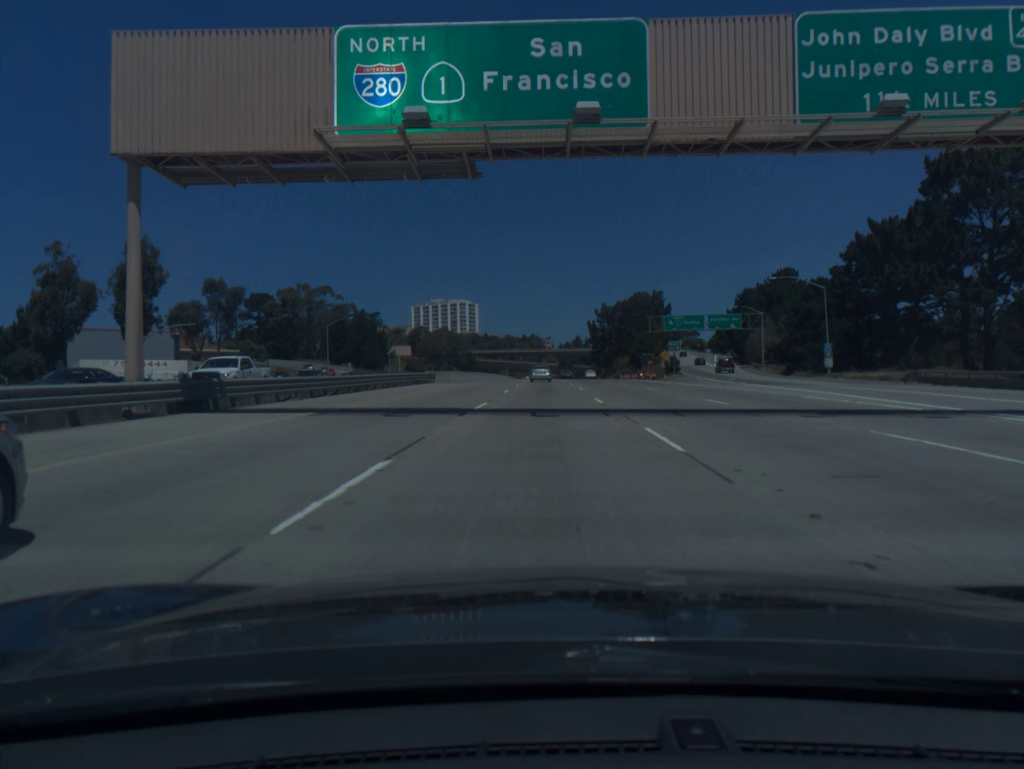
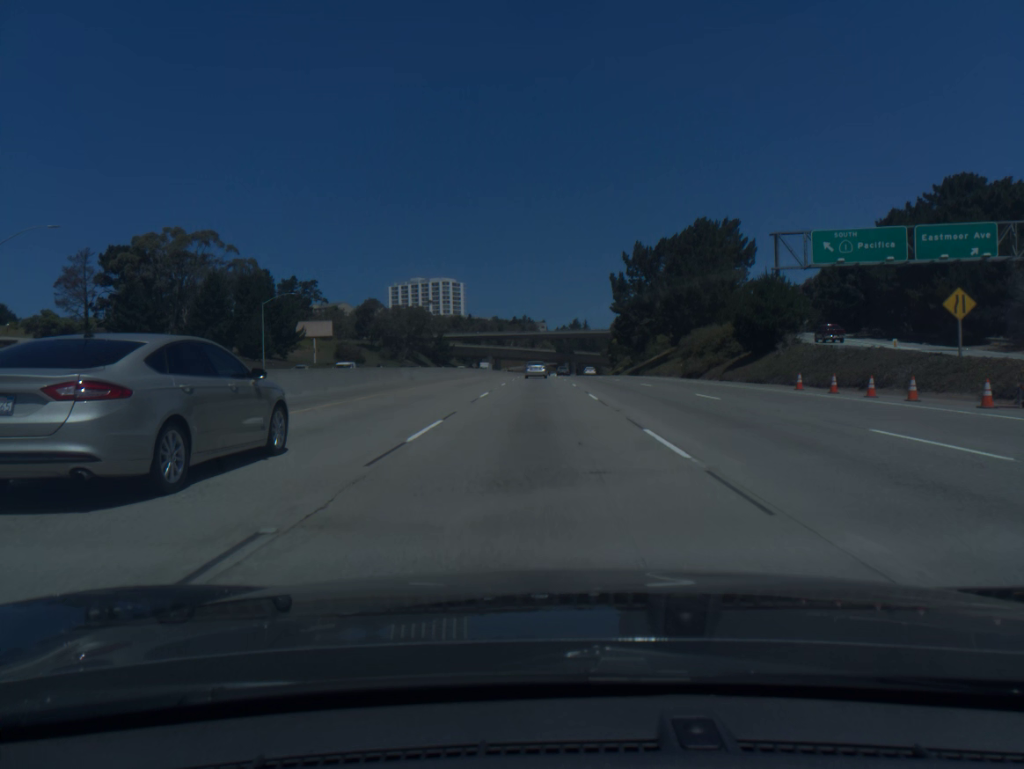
(+0.3, +76.1) m; 0°
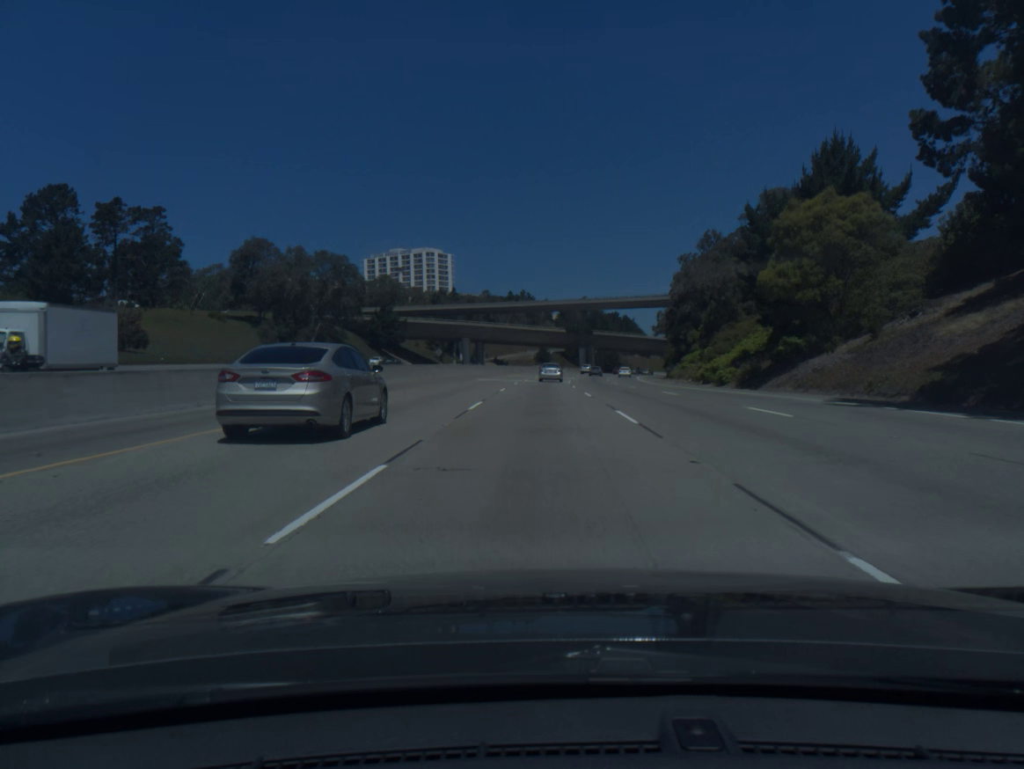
(-0.4, +94.1) m; 0°
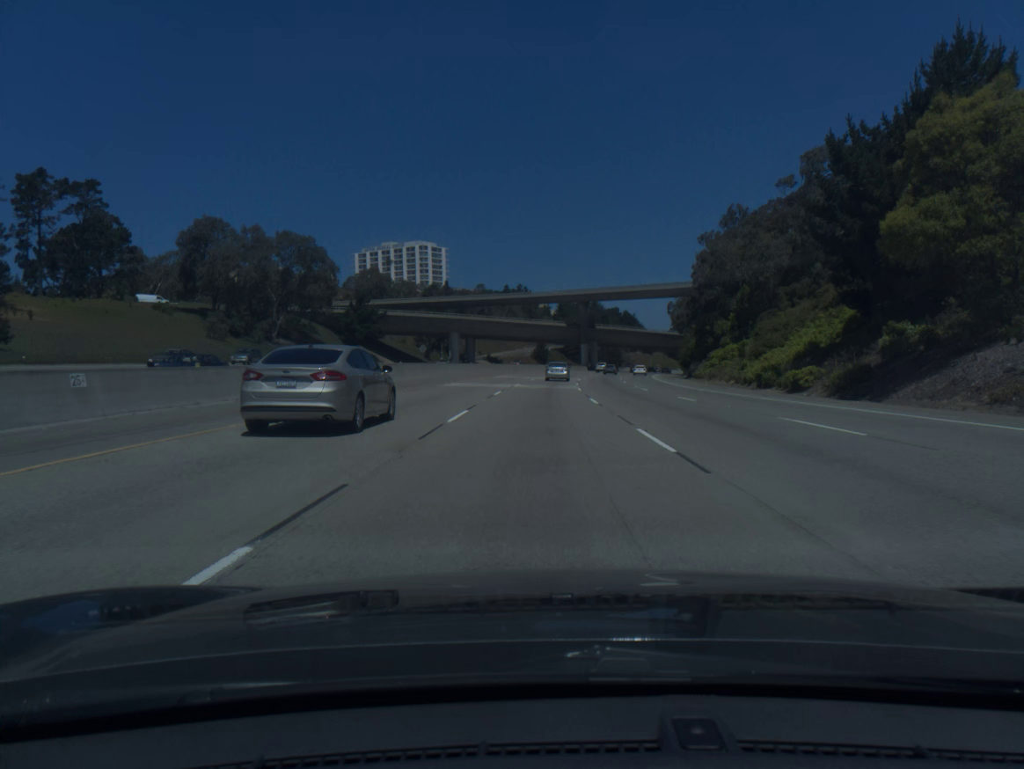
(0.0, +18.5) m; 0°
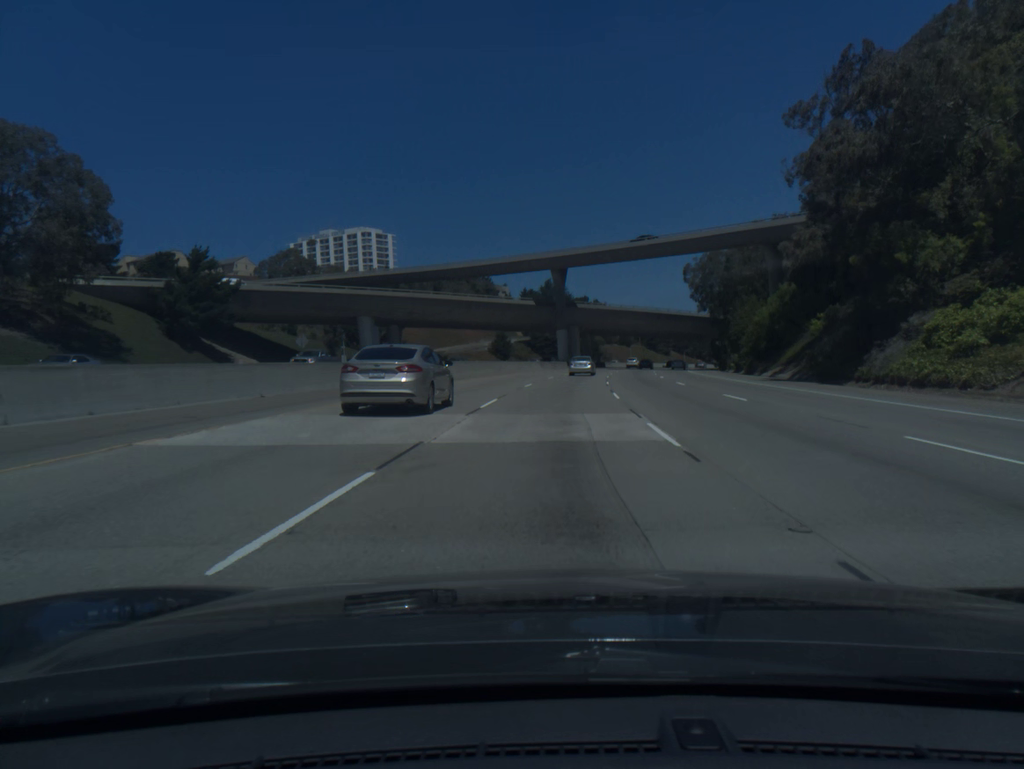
(+0.7, +55.0) m; +2°
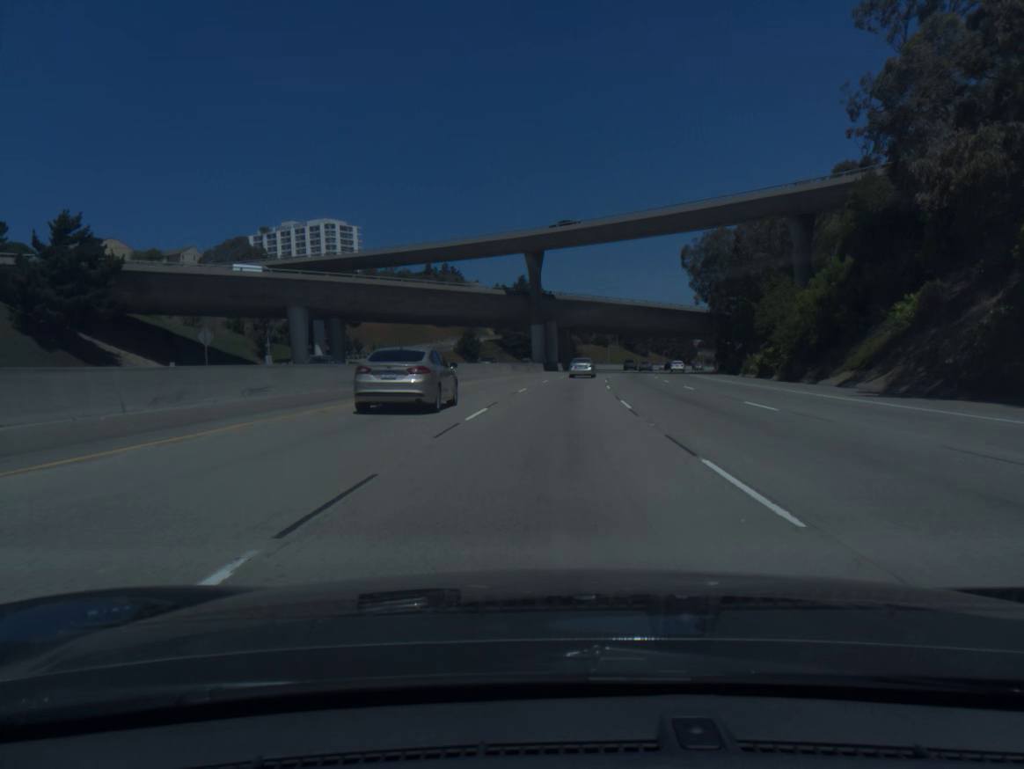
(+0.3, +18.2) m; +2°
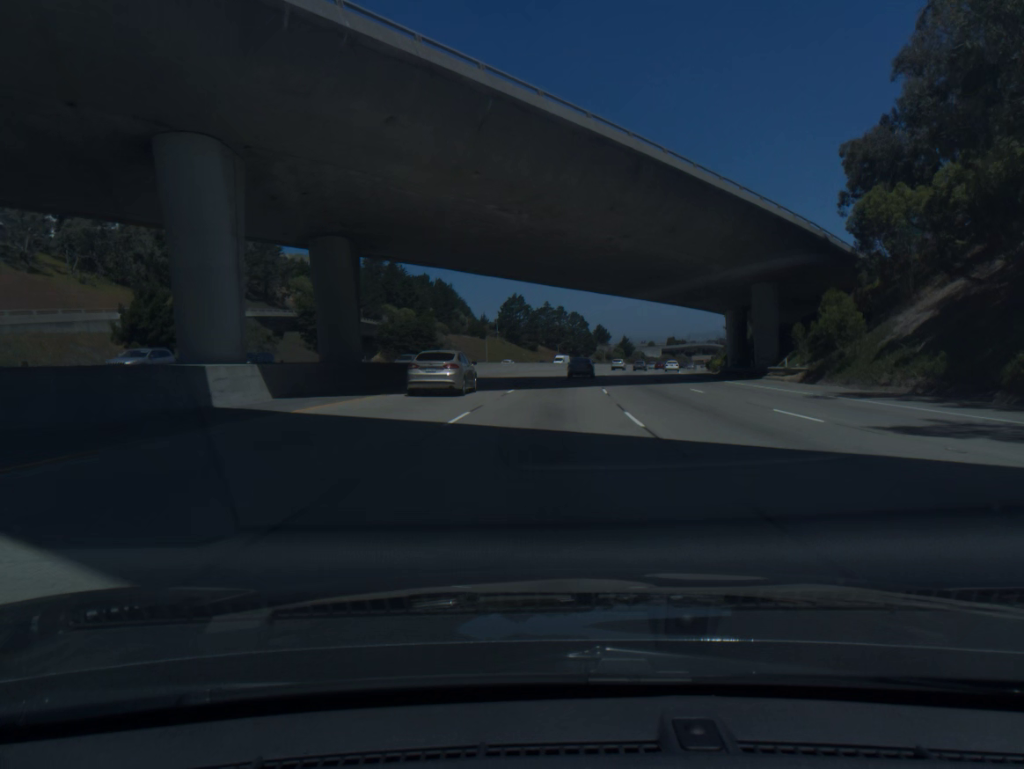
(+7.2, +89.2) m; +9°
